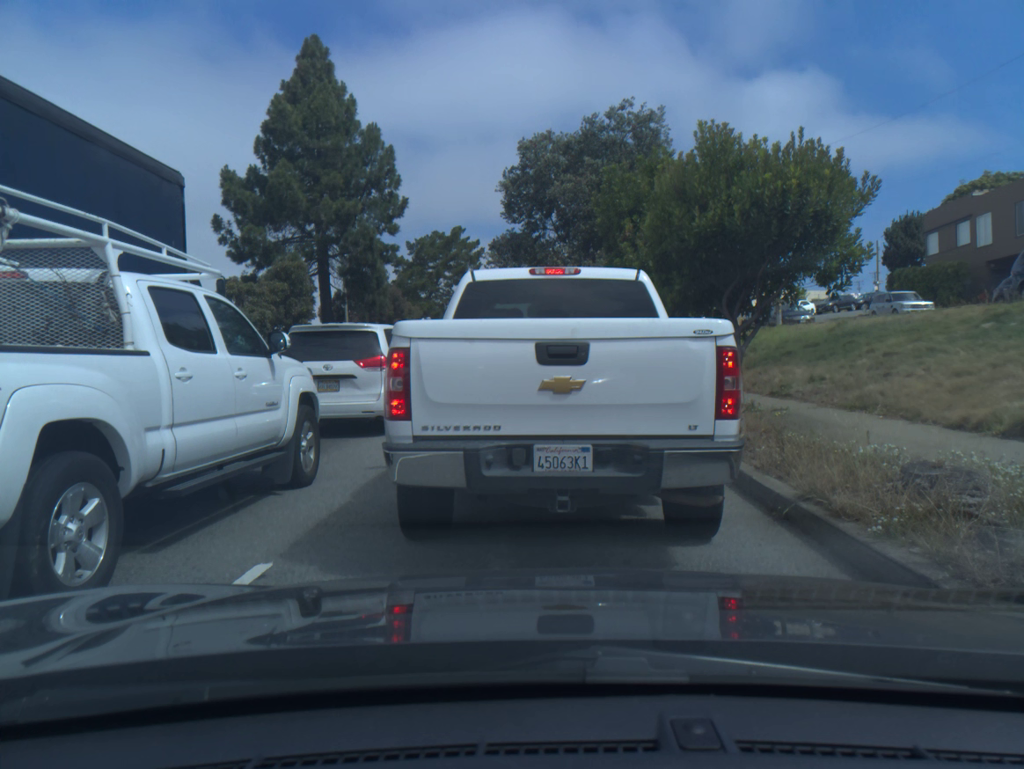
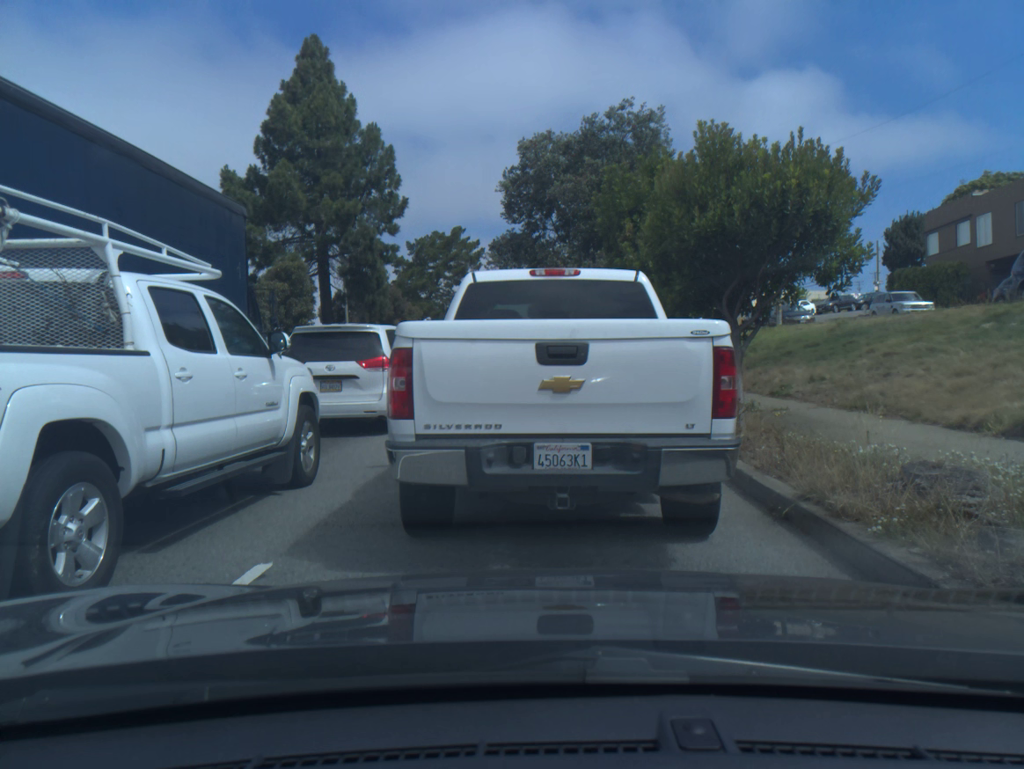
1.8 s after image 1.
(0.0, 0.0) m; -1°
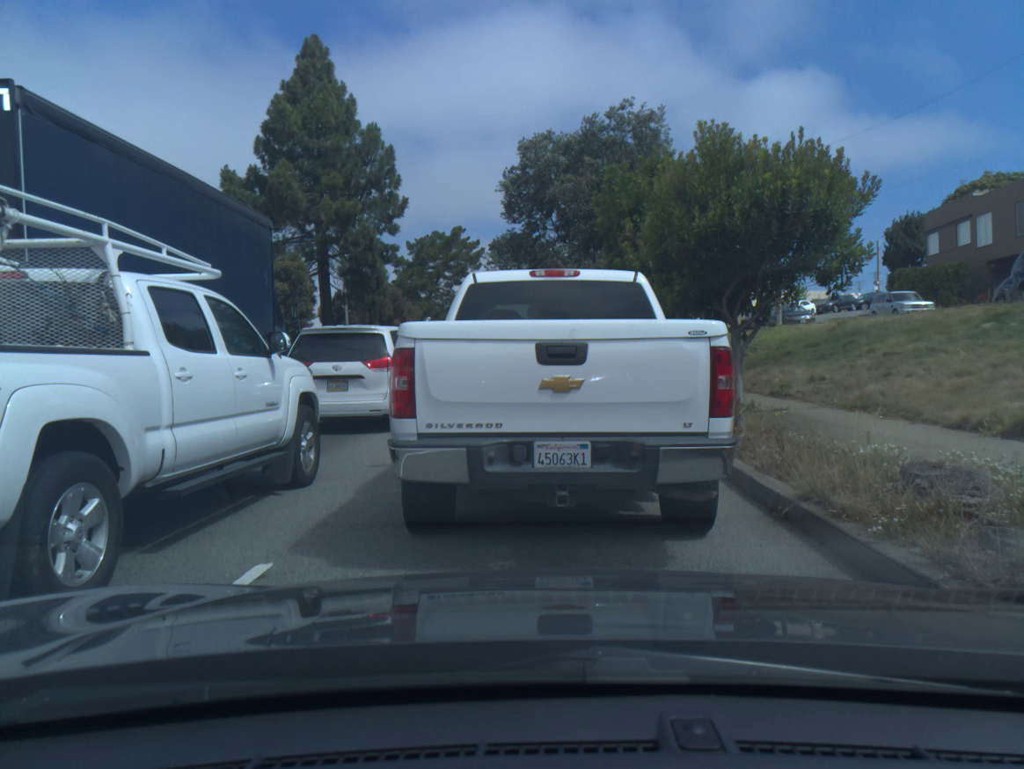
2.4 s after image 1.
(0.0, 0.0) m; 0°
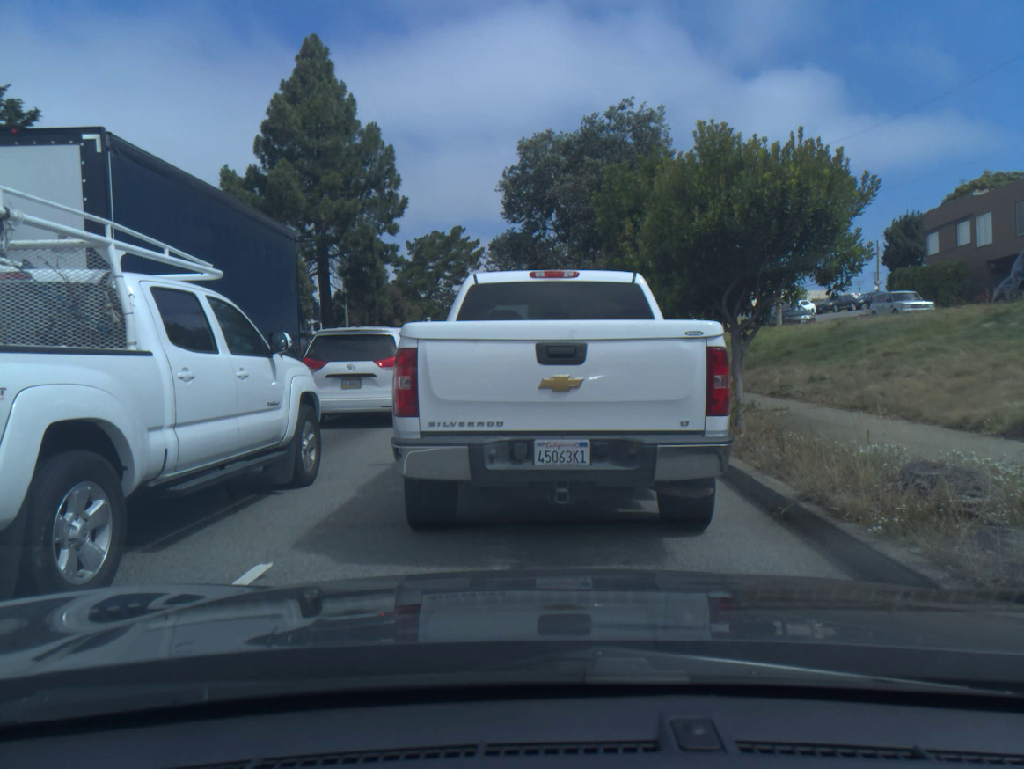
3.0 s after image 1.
(0.0, 0.0) m; 0°
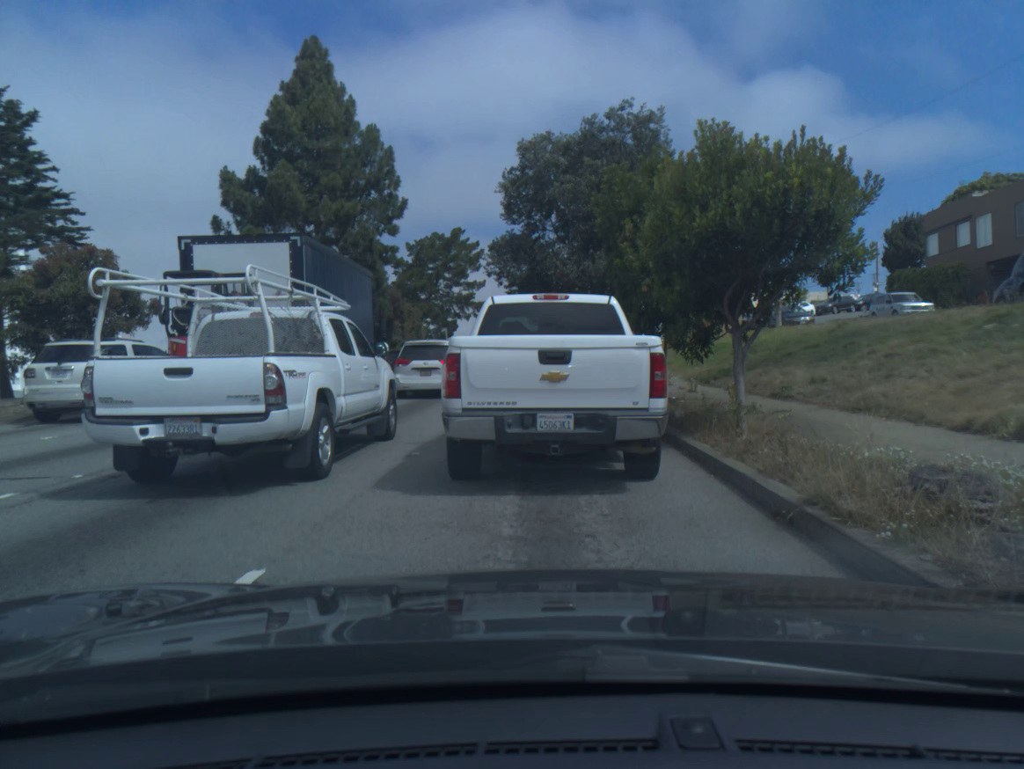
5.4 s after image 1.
(+0.1, +0.1) m; 0°
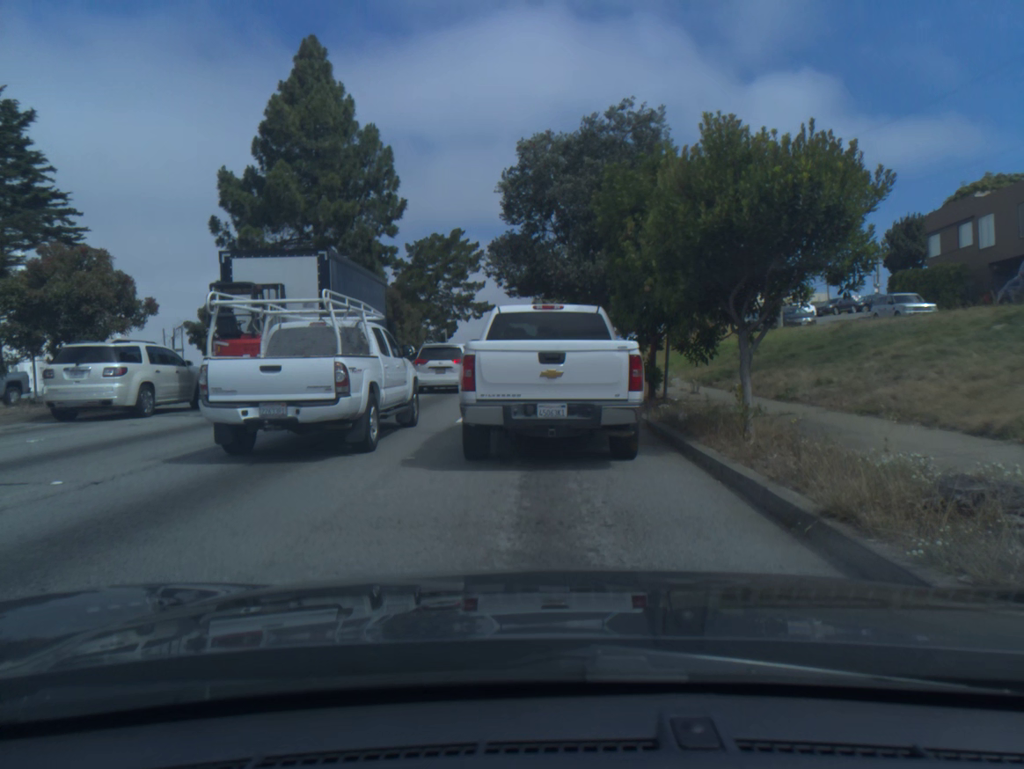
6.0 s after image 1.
(0.0, +0.3) m; 0°
